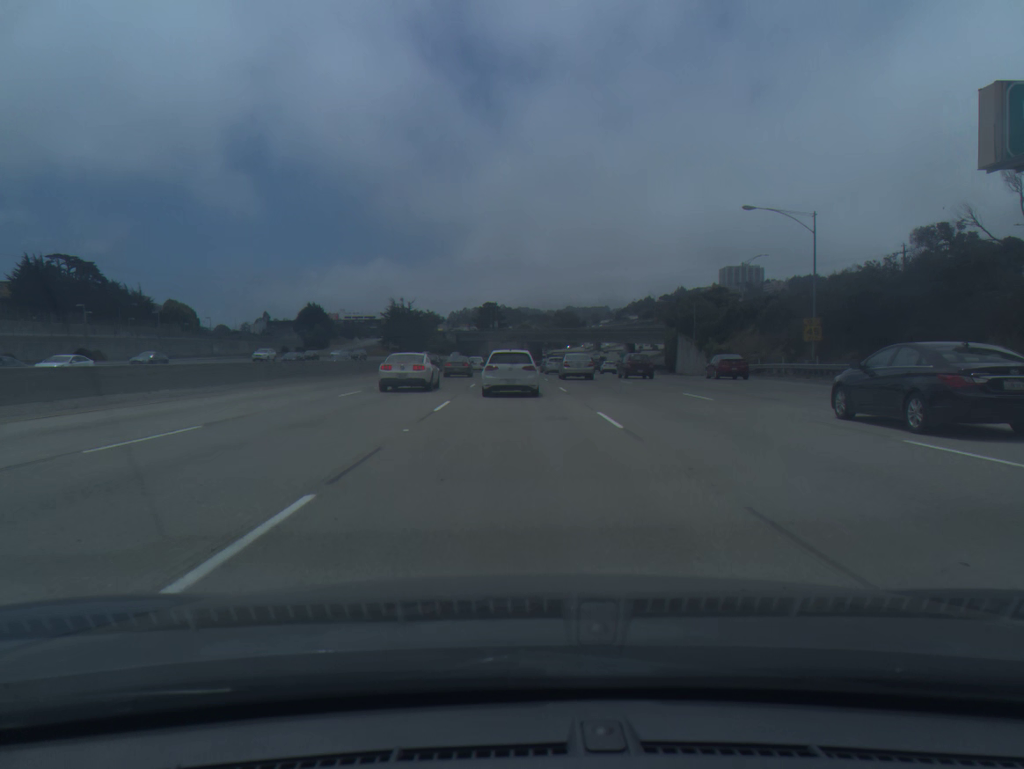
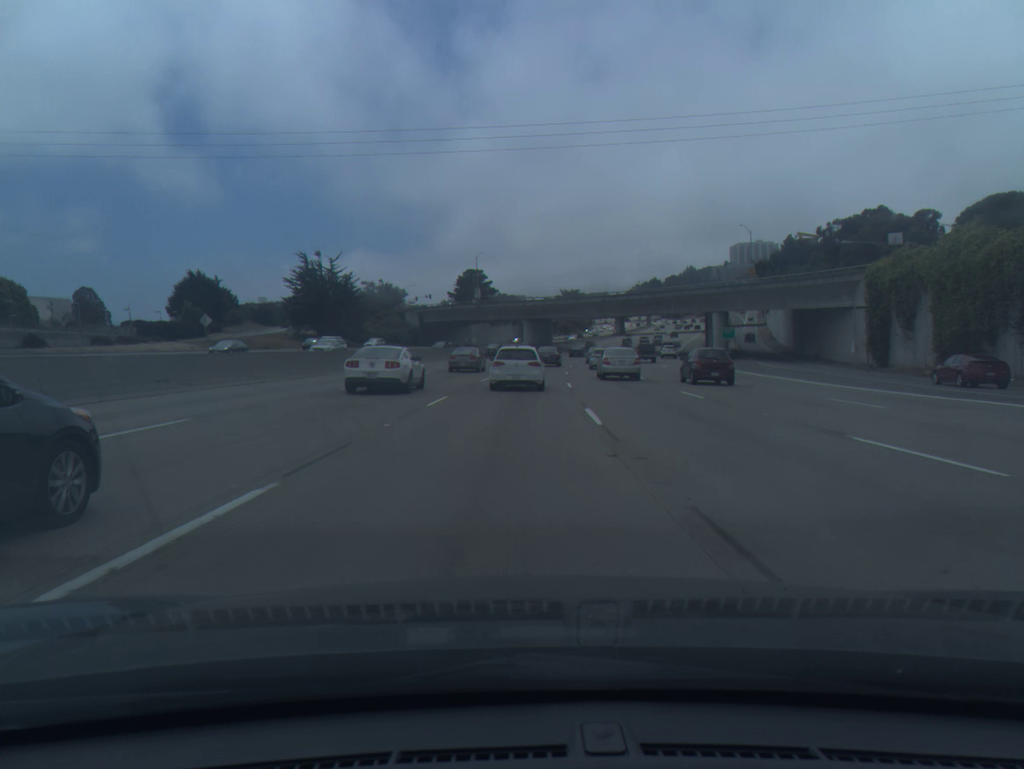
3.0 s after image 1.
(-0.1, +87.5) m; 0°
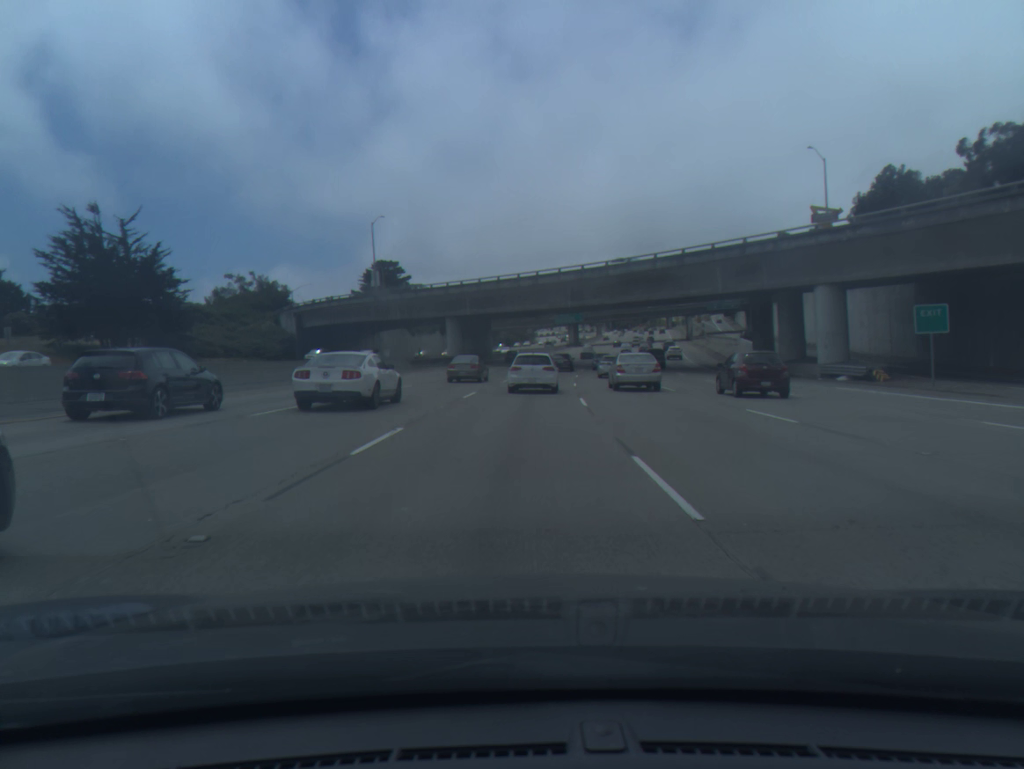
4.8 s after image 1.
(+1.7, +51.8) m; +4°
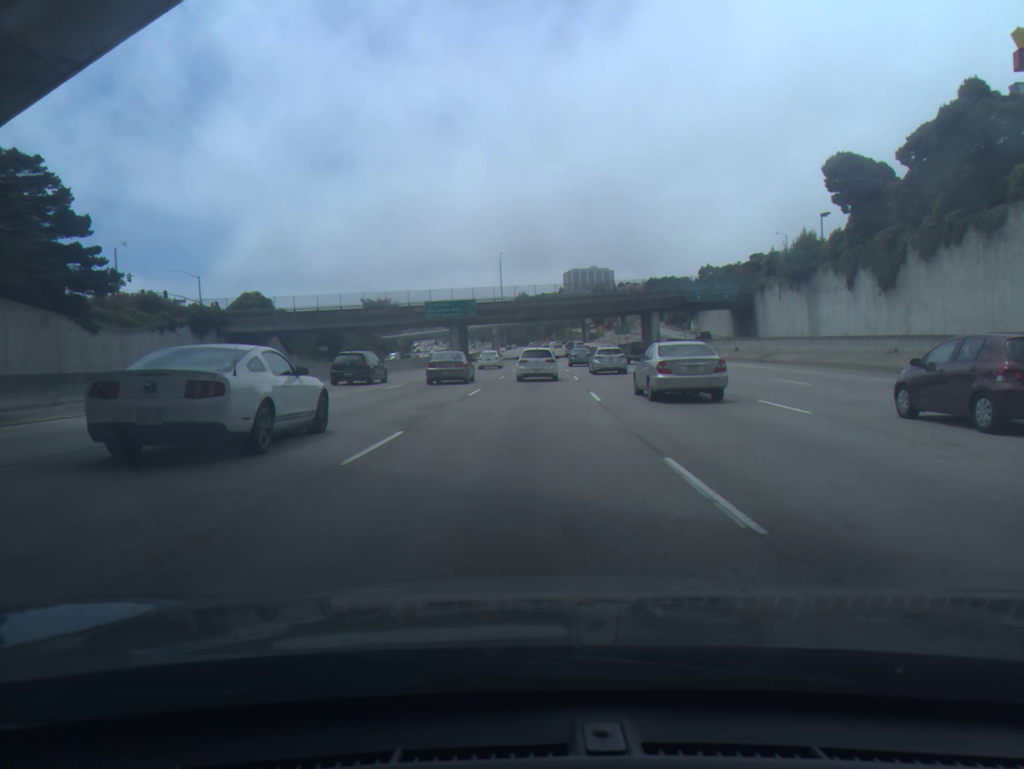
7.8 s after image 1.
(+6.4, +88.1) m; +8°
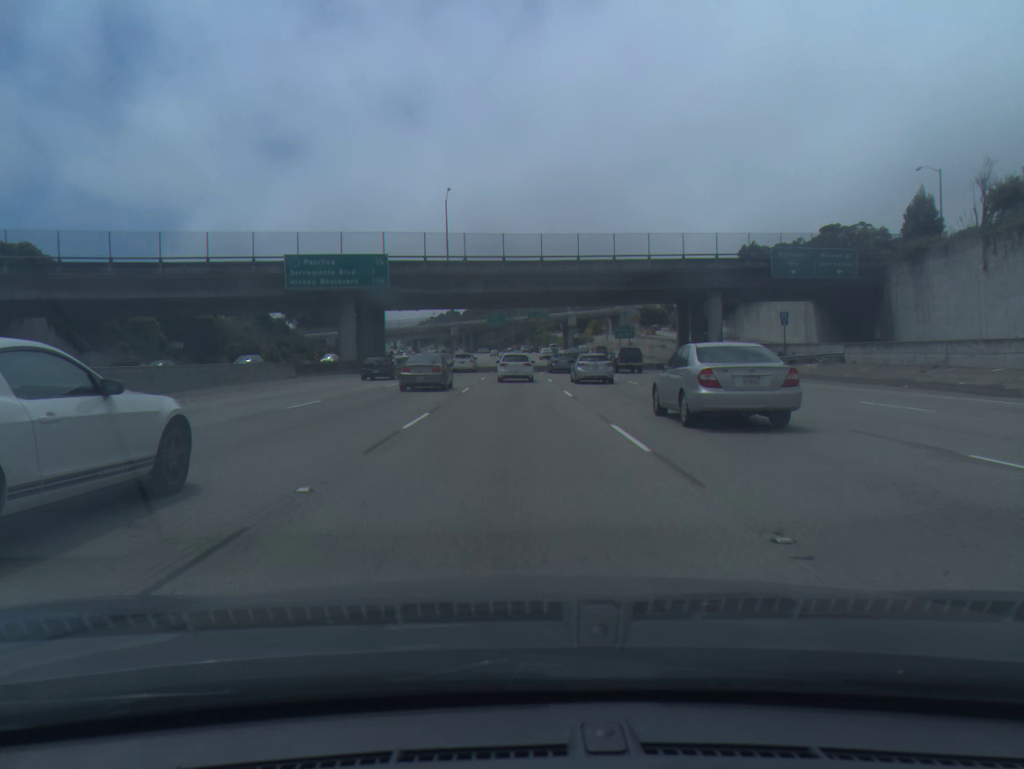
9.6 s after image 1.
(+1.5, +53.5) m; +2°
